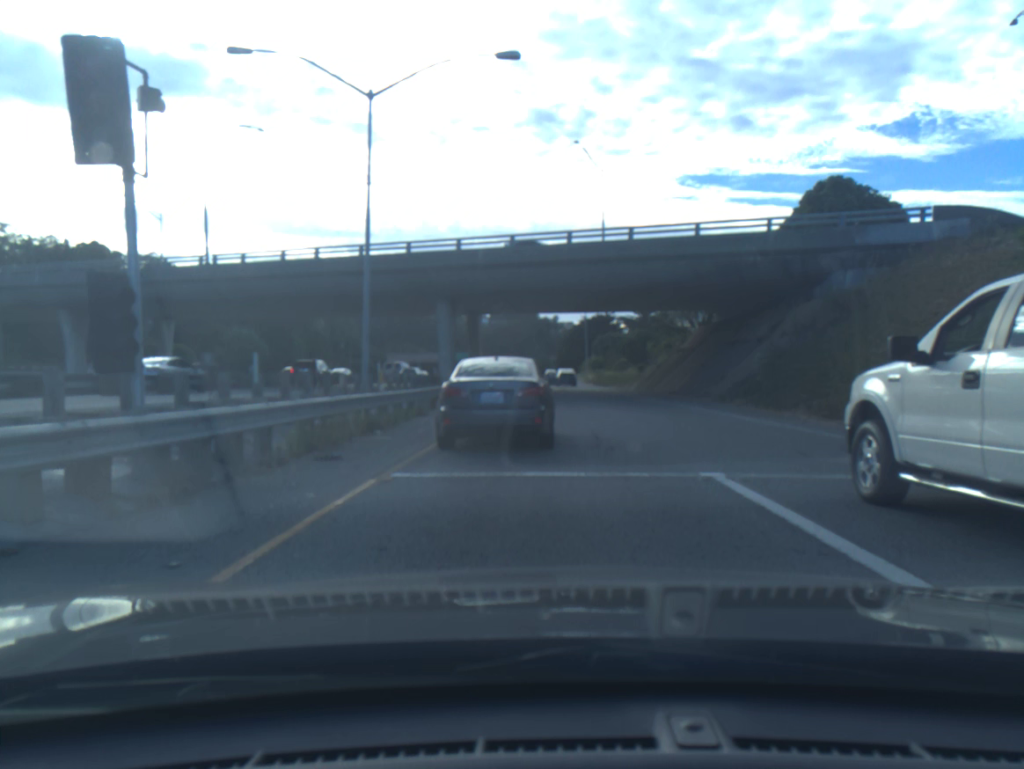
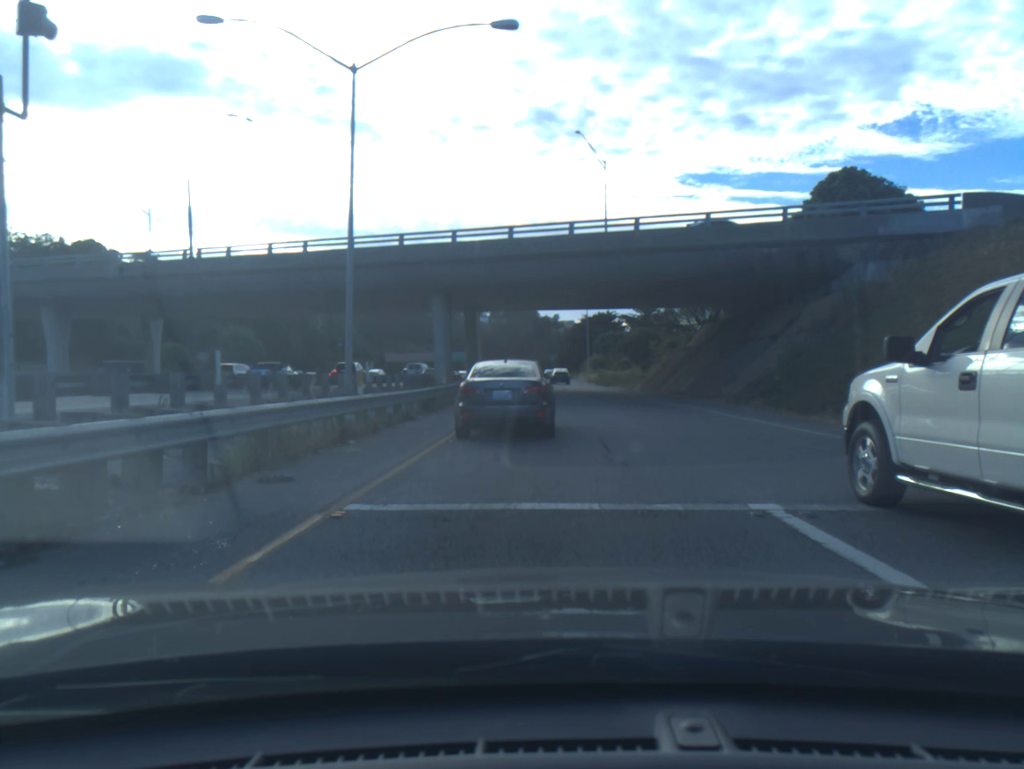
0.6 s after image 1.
(0.0, +2.0) m; 0°
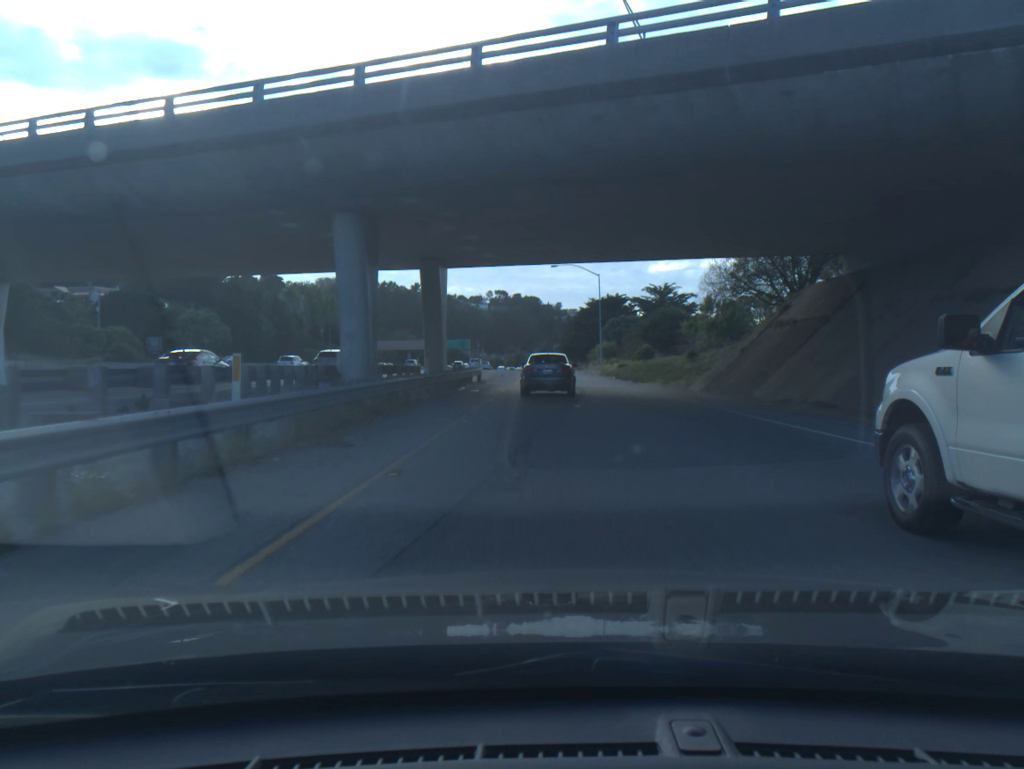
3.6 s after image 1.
(0.0, +19.6) m; 0°
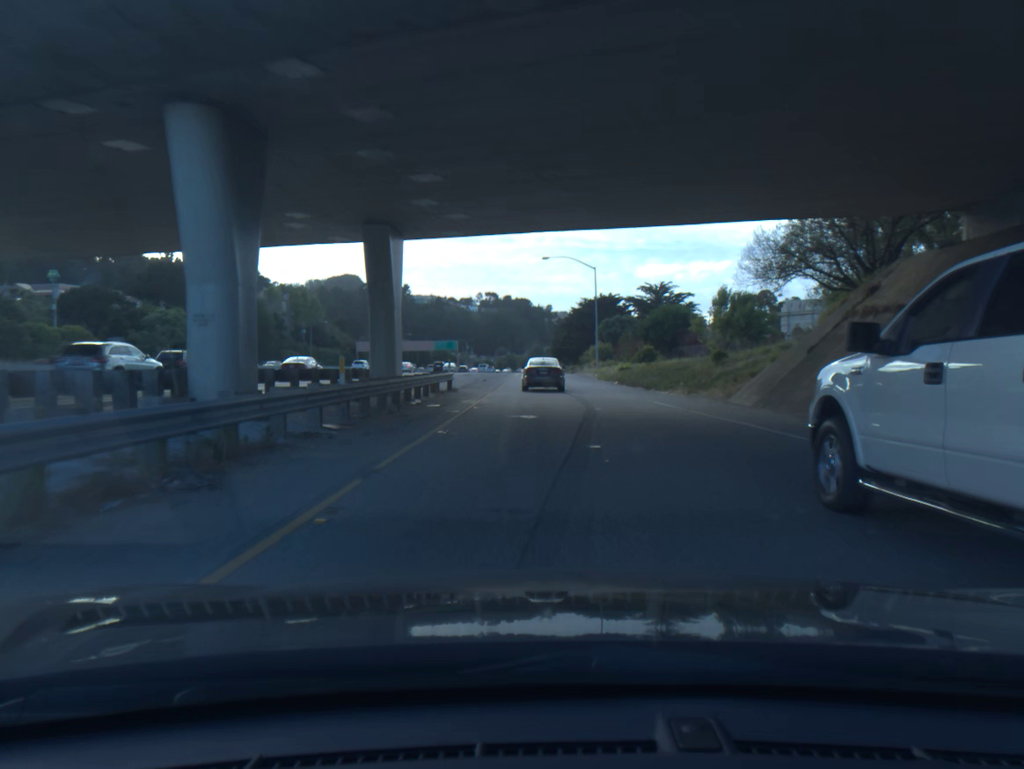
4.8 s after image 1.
(+0.1, +9.5) m; +1°
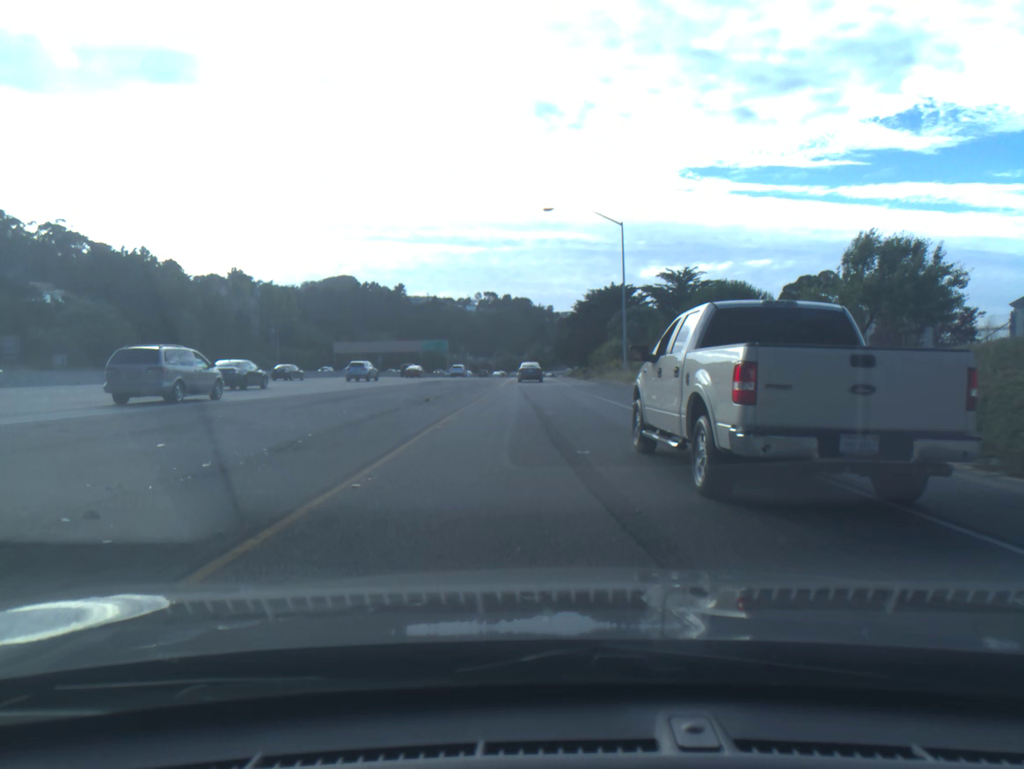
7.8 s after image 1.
(+0.1, +26.8) m; 0°
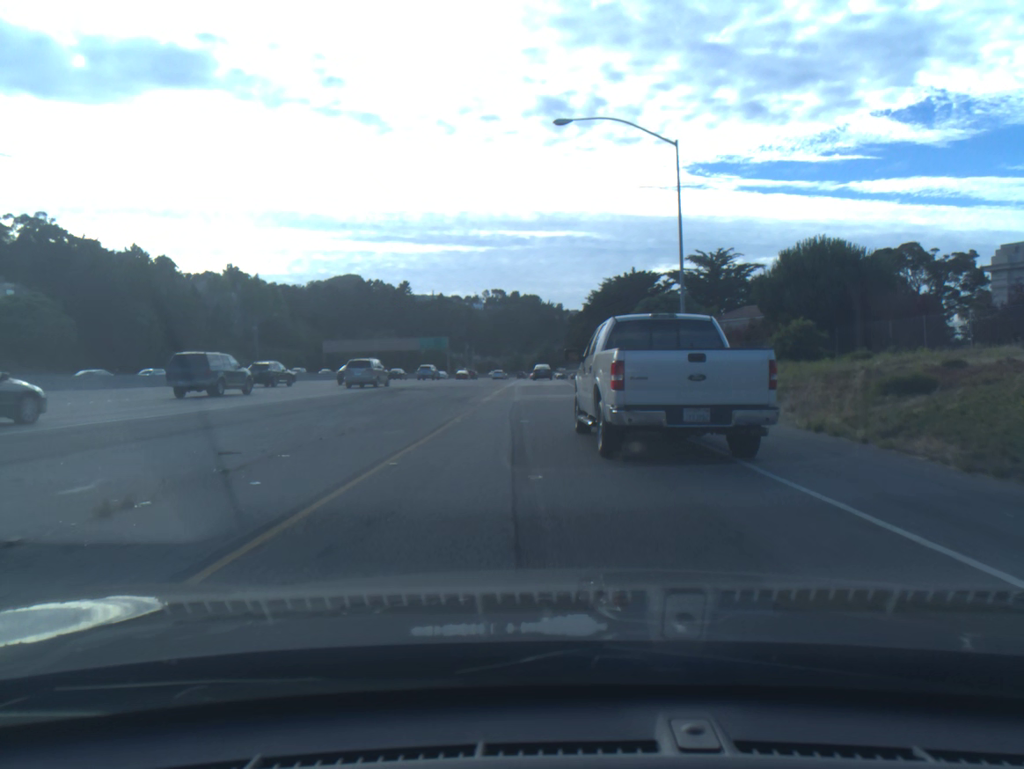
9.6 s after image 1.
(-0.2, +19.4) m; -1°
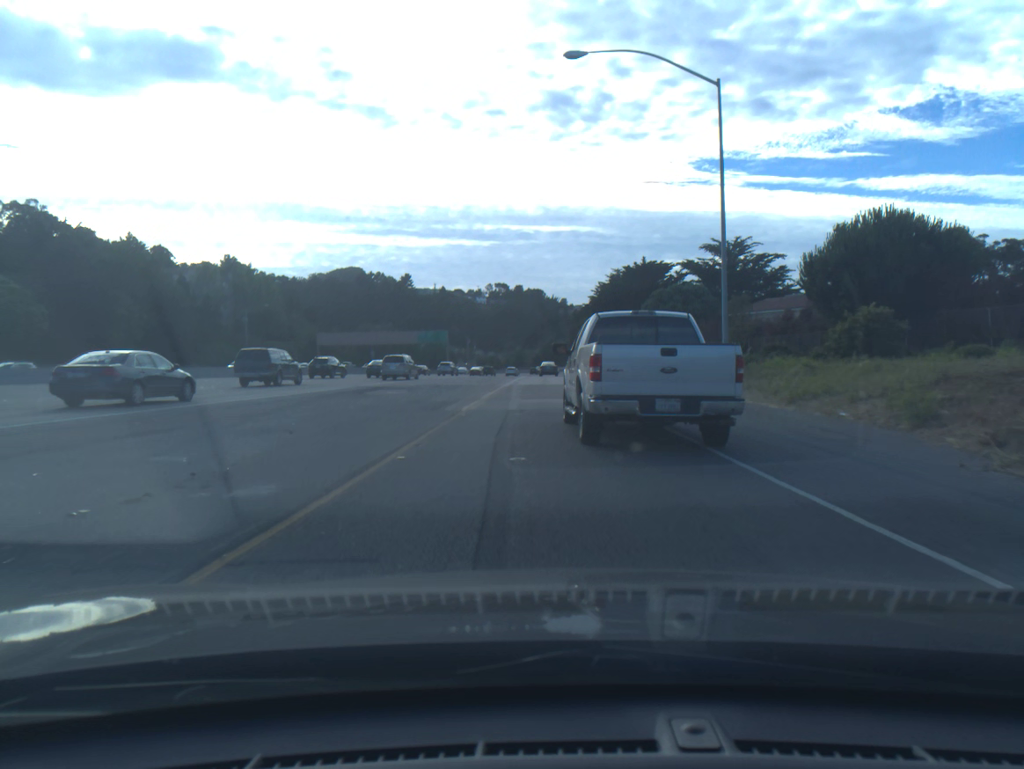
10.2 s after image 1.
(0.0, +7.2) m; 0°
